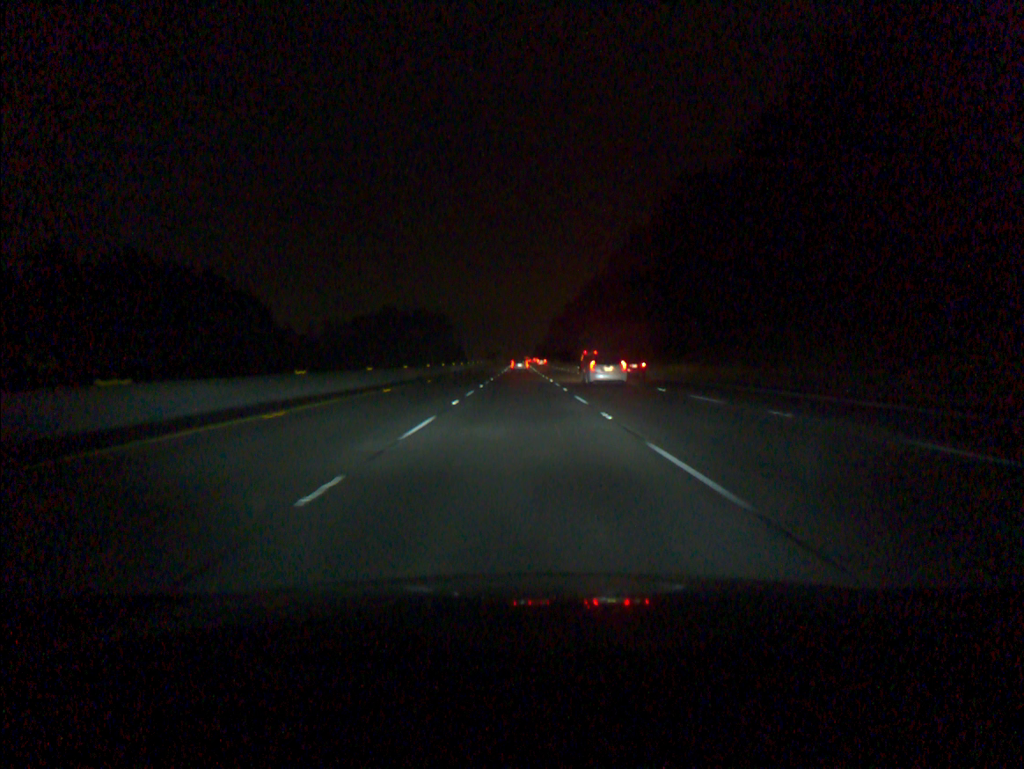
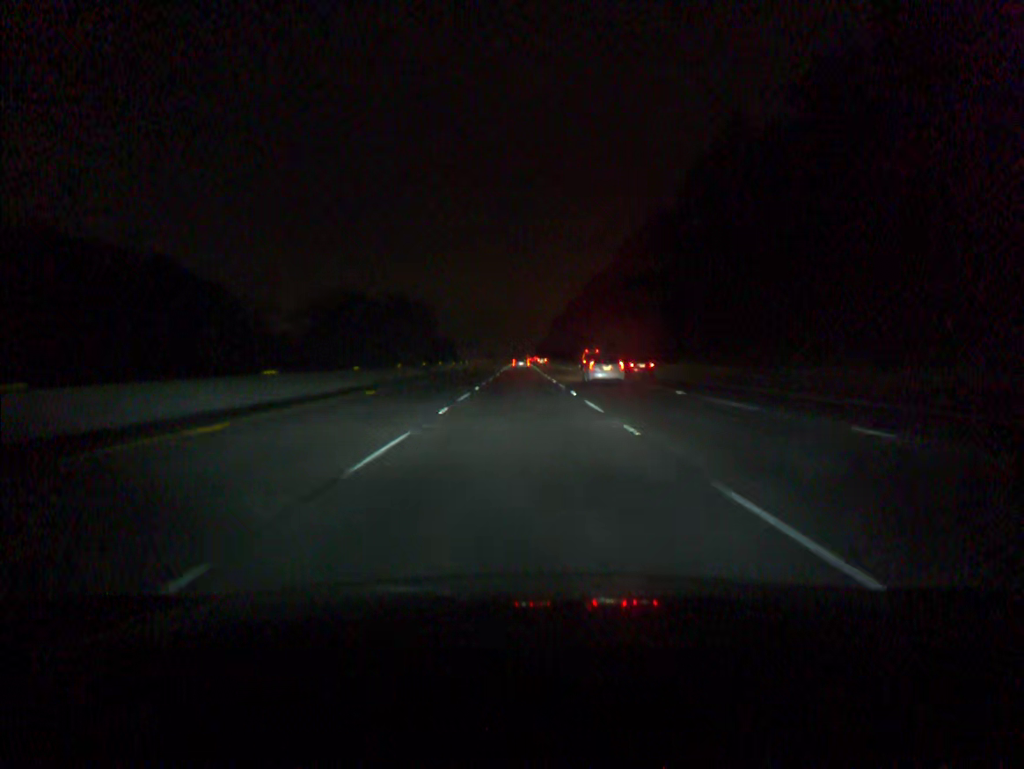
(0.0, +18.3) m; 0°
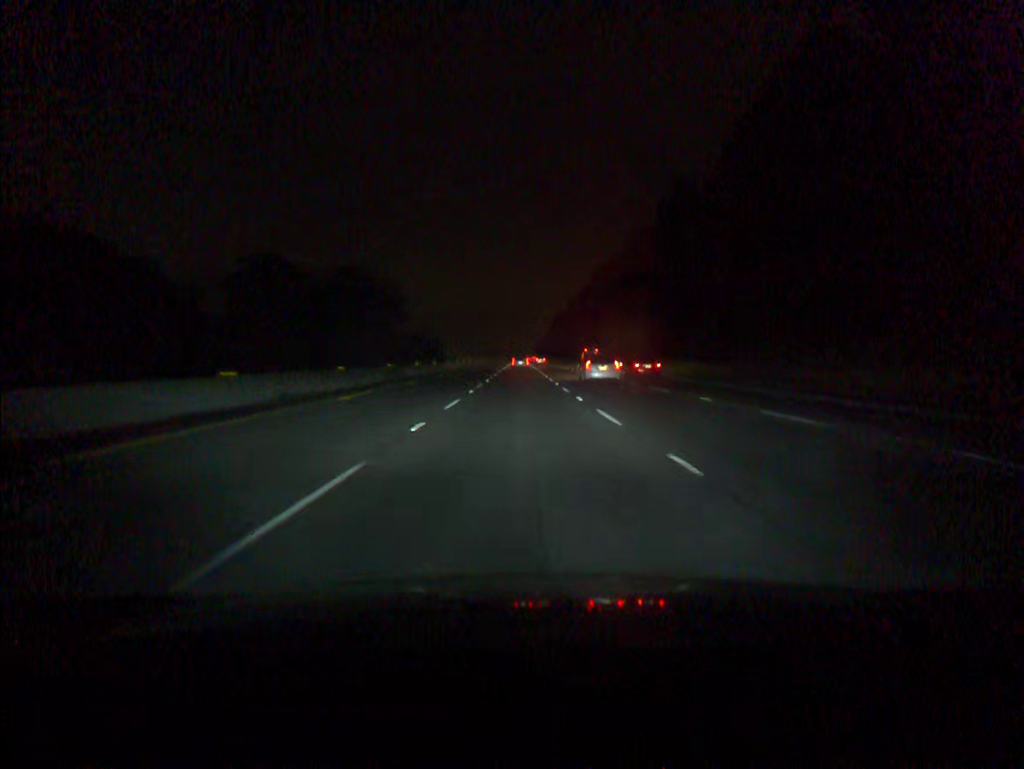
(0.0, +18.3) m; 0°
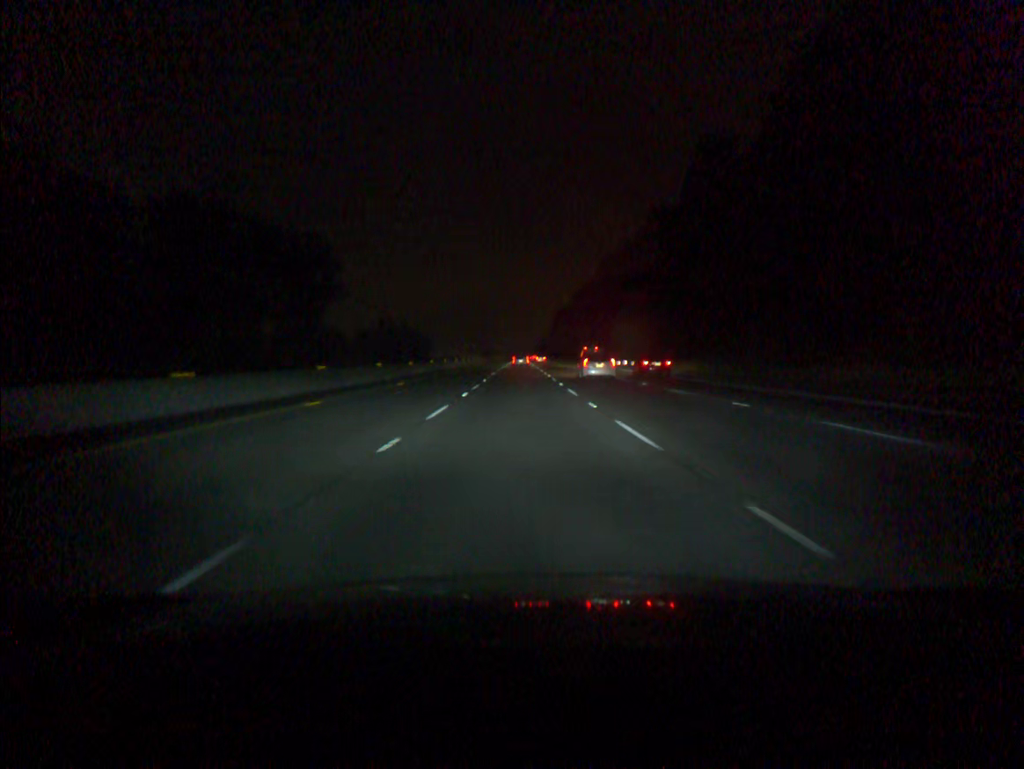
(0.0, +18.3) m; 0°
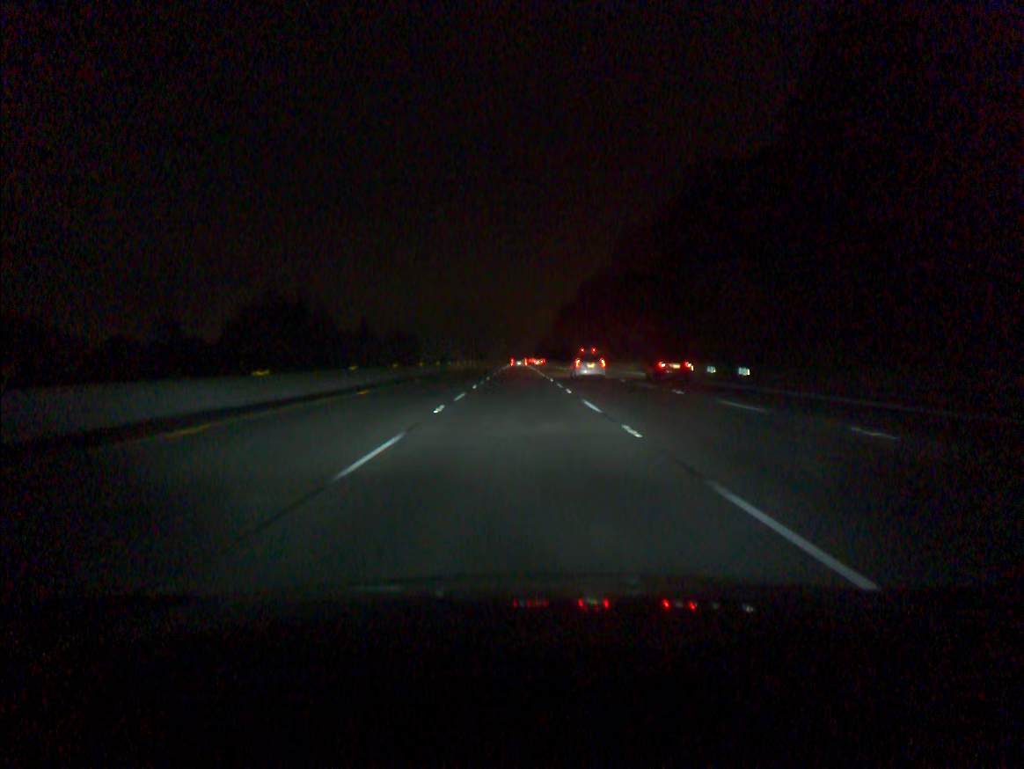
(0.0, +36.6) m; 0°
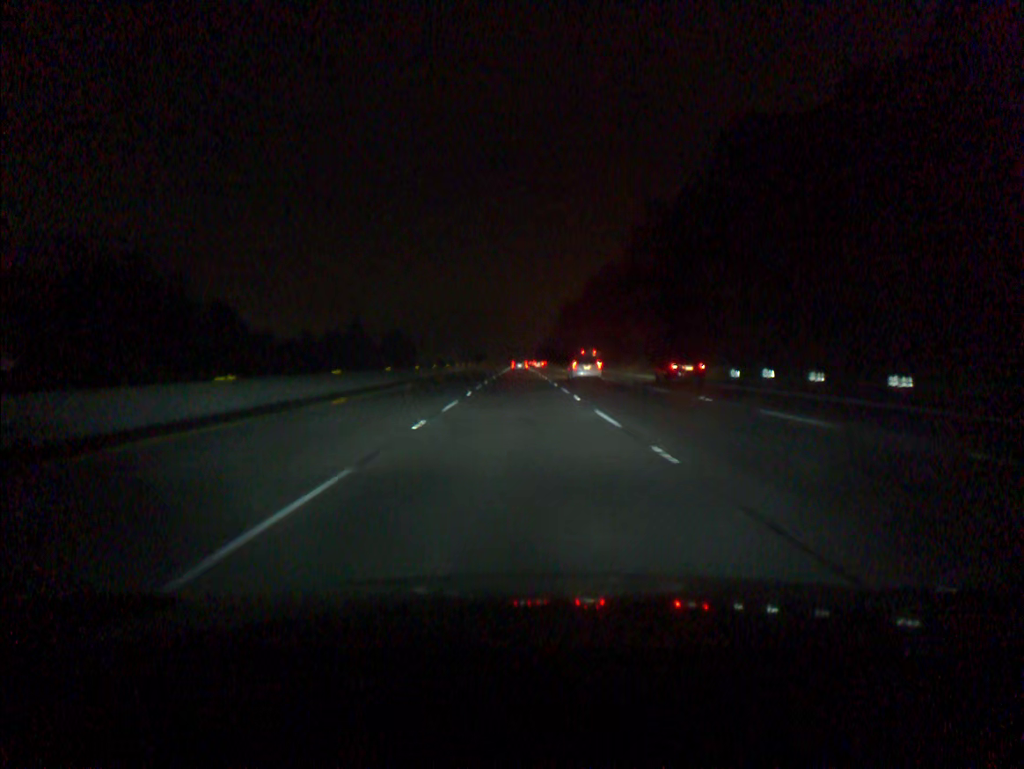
(0.0, +18.3) m; 0°
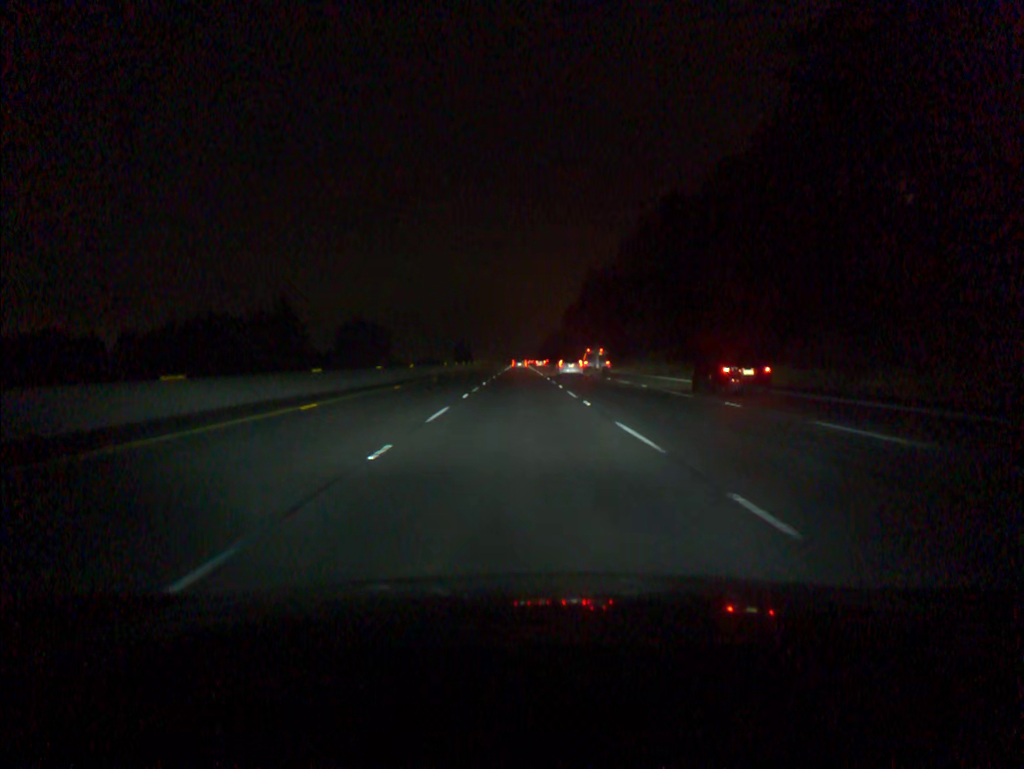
(-0.2, +91.4) m; 0°
